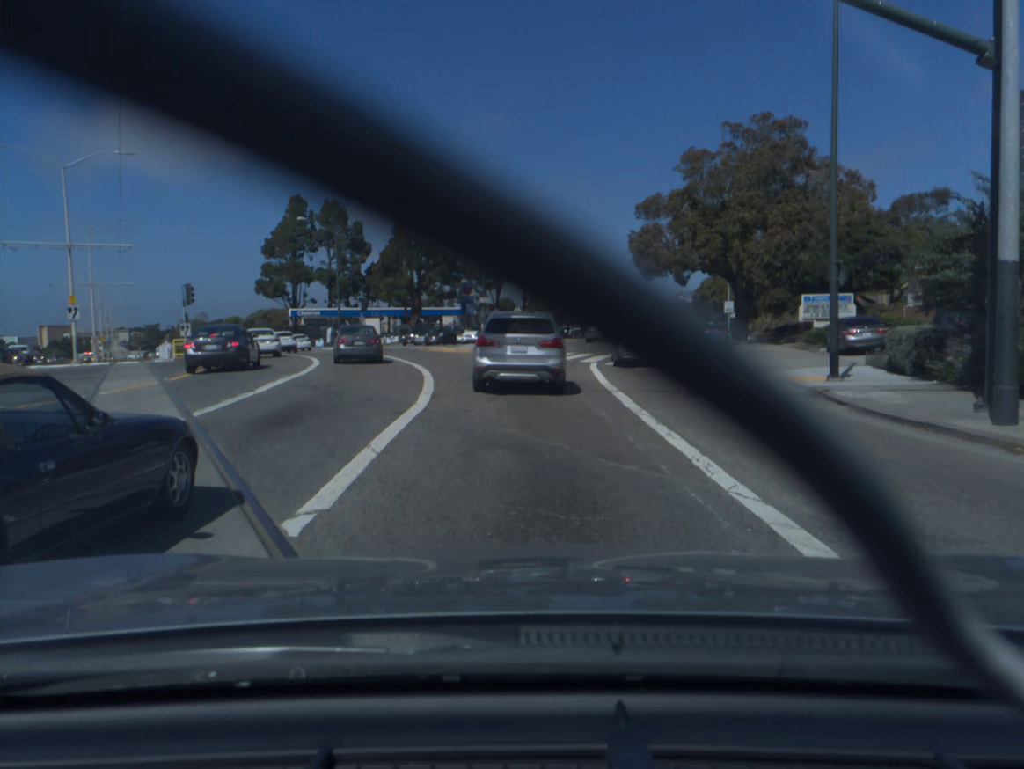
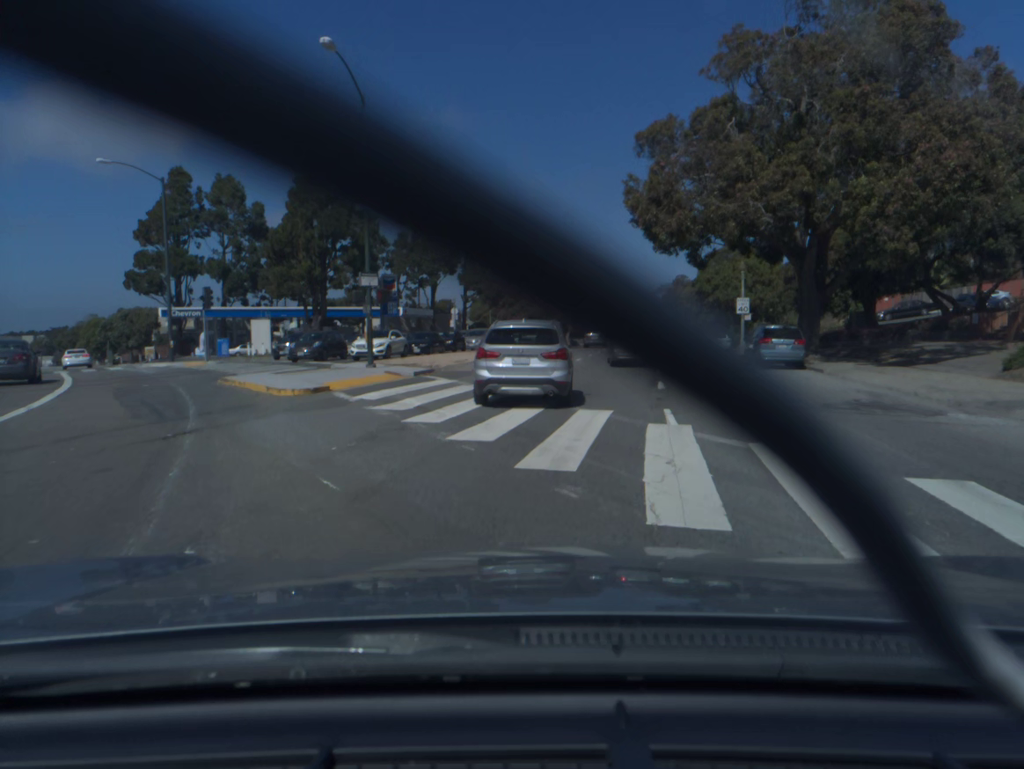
(+0.6, +24.1) m; +4°
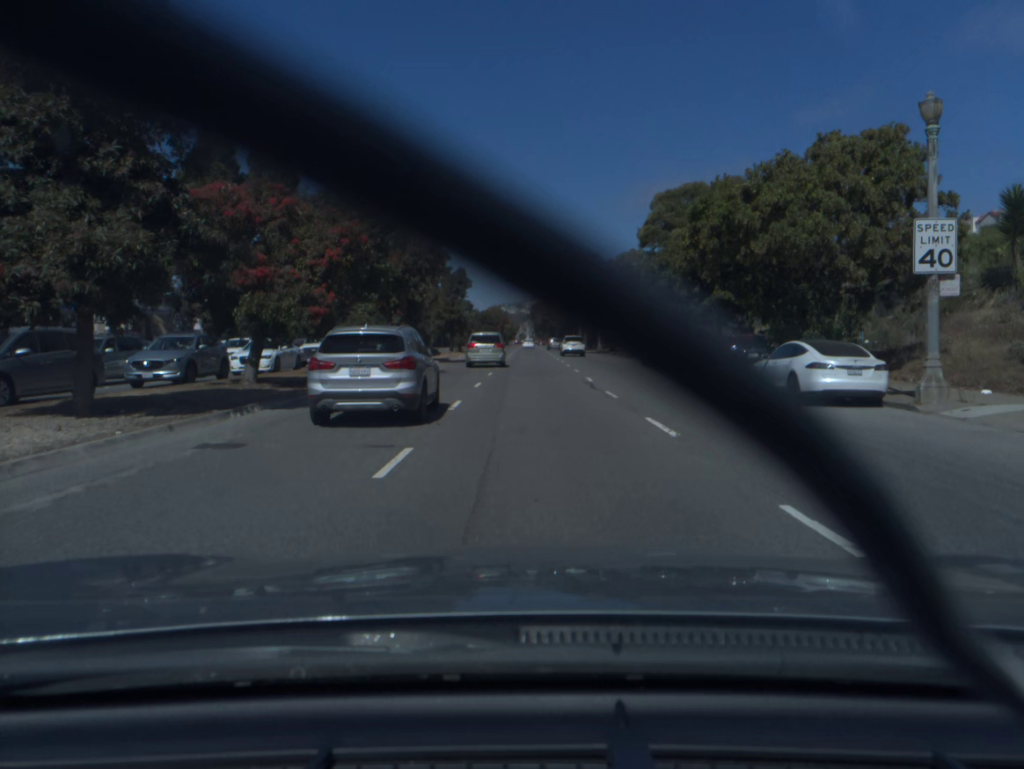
(+4.5, +43.5) m; +9°
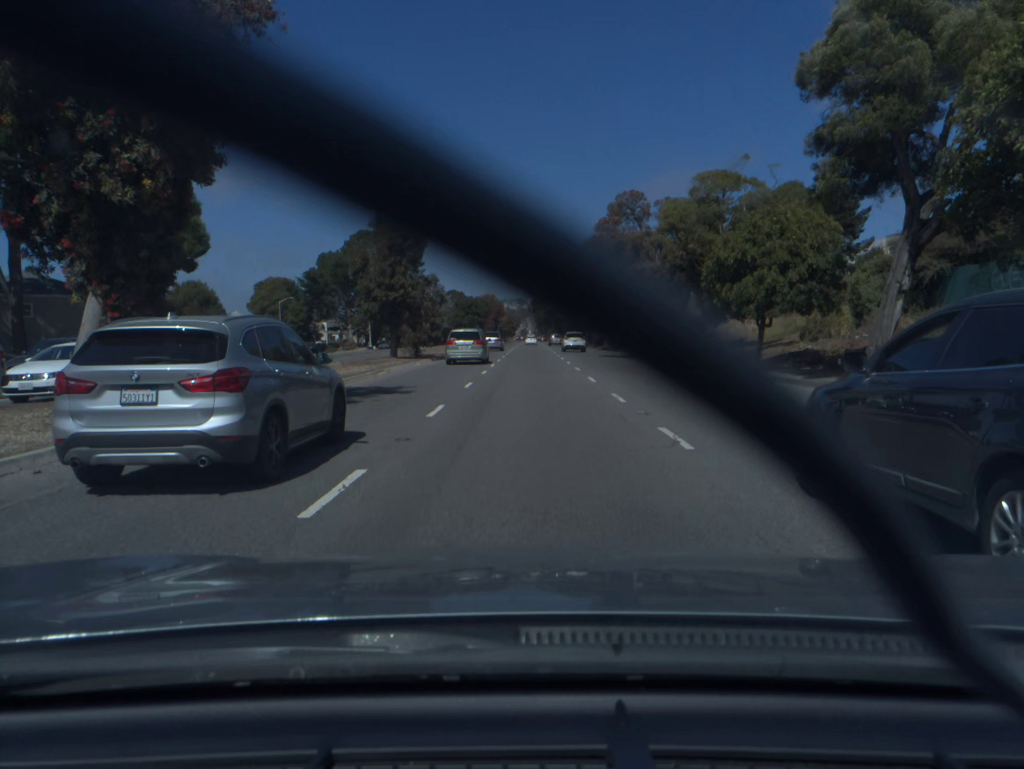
(+0.1, +31.2) m; 0°
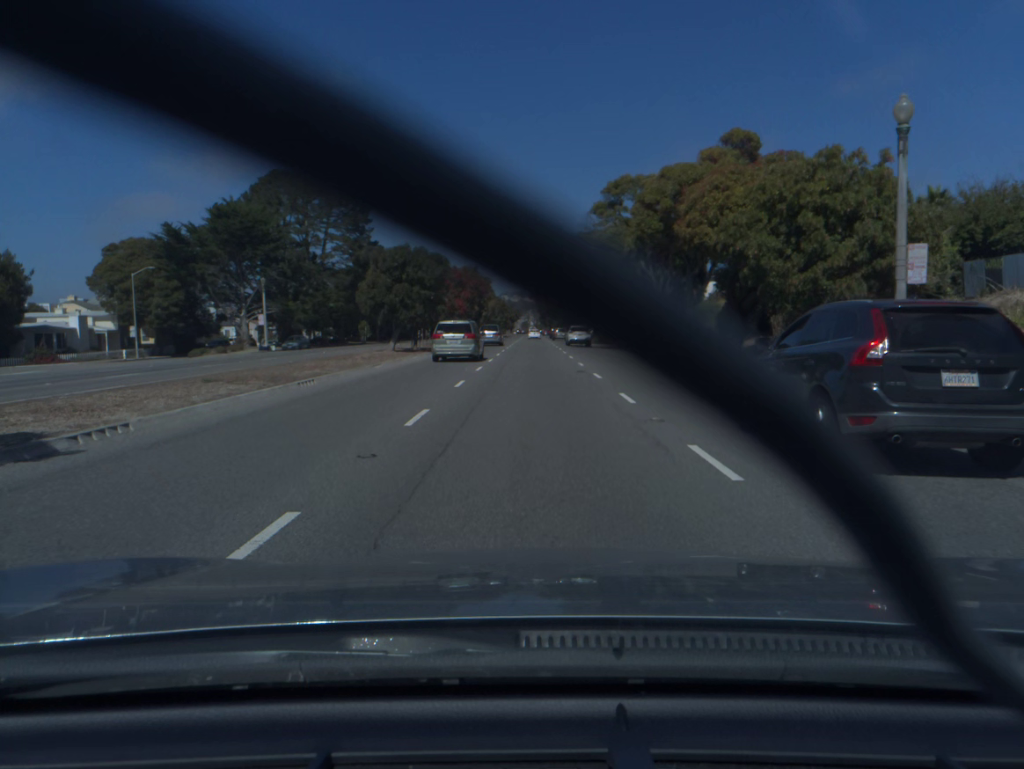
(-0.1, +46.1) m; 0°
